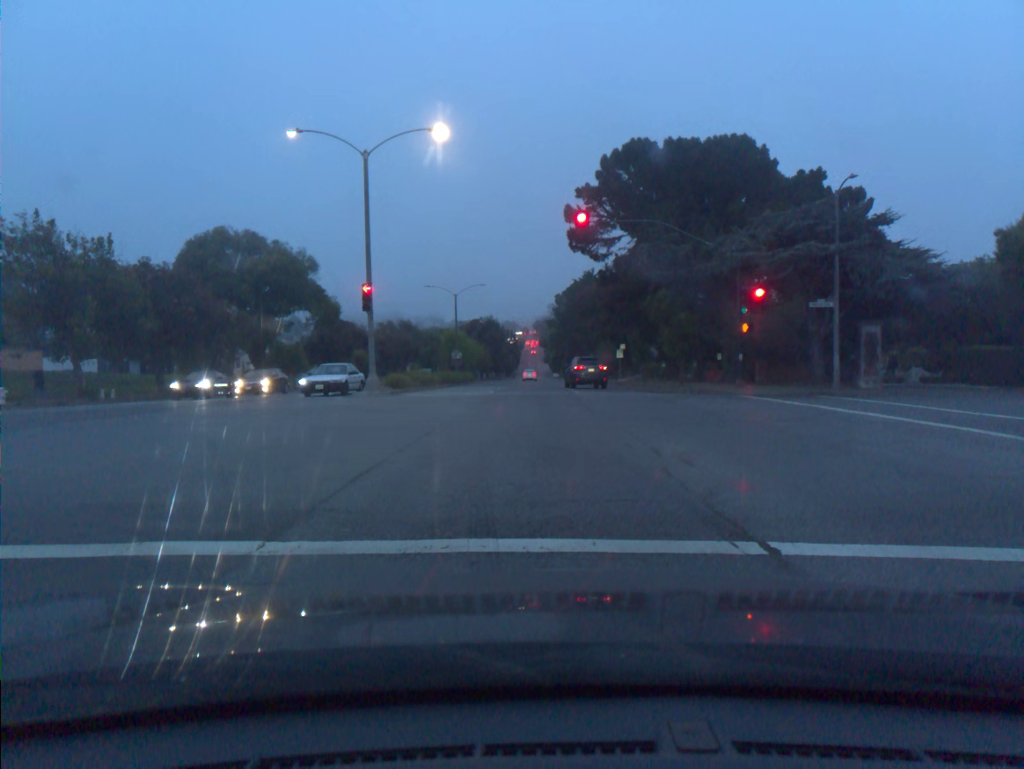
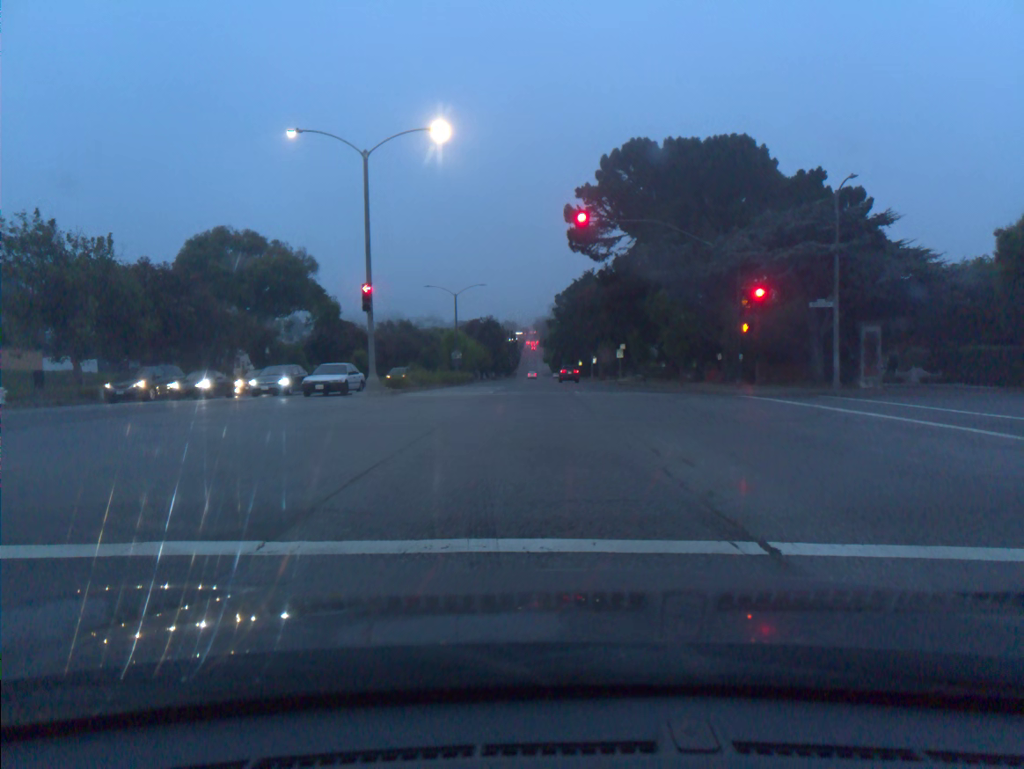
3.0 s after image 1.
(0.0, 0.0) m; 0°
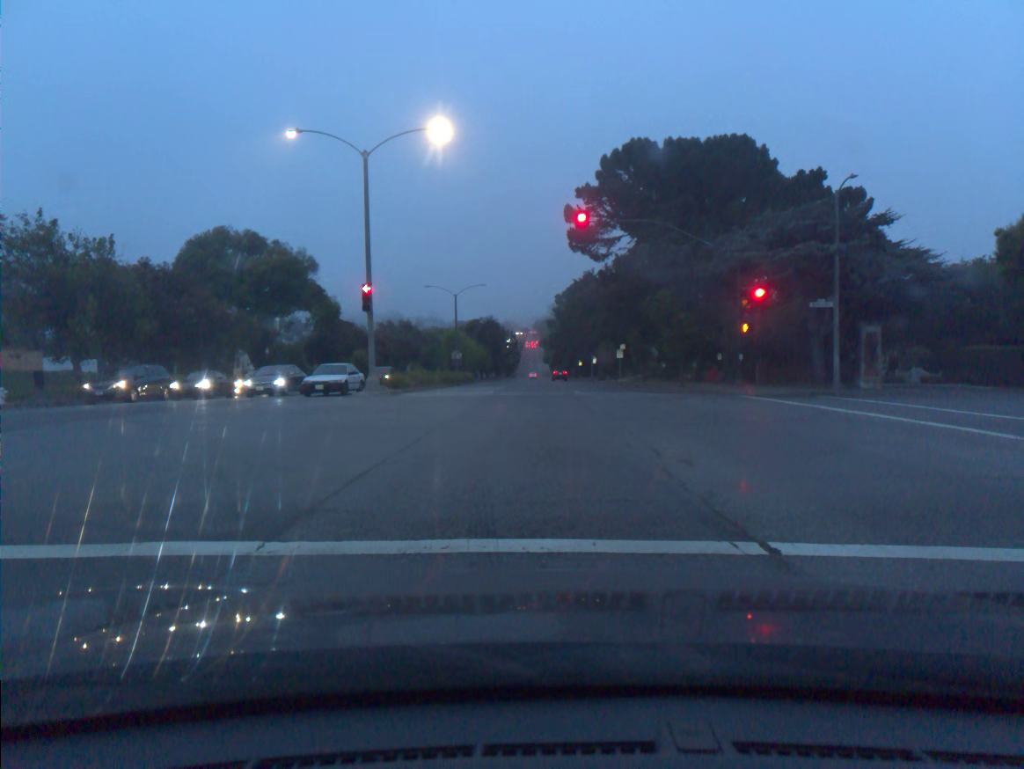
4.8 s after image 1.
(0.0, 0.0) m; 0°
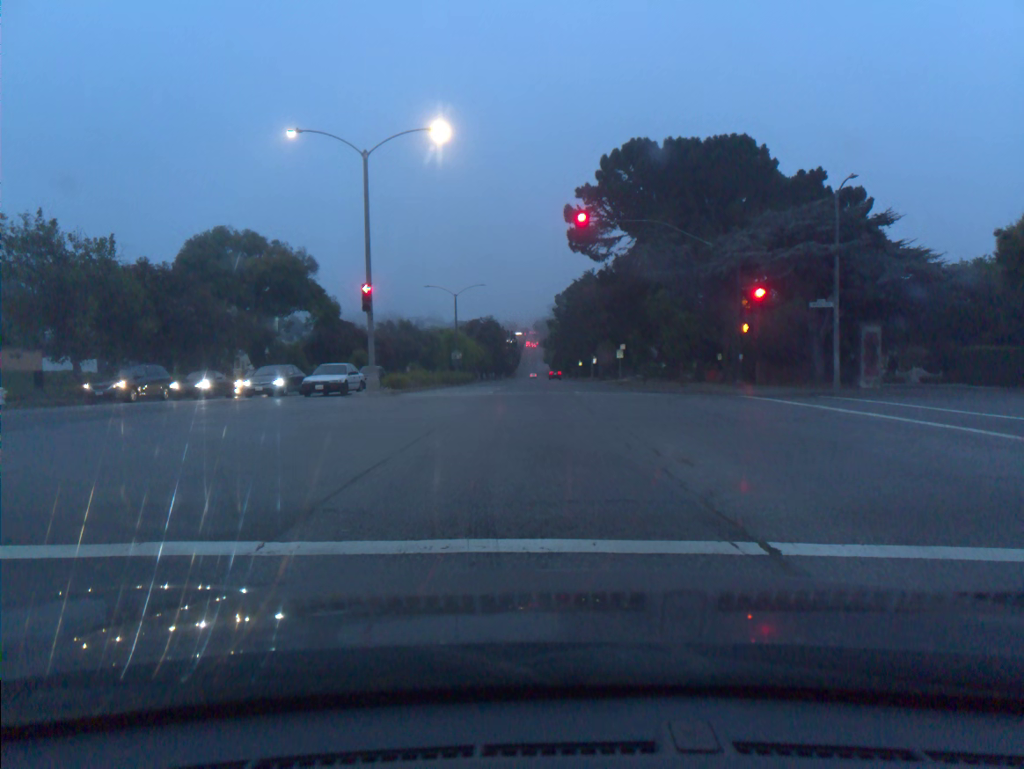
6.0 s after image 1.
(0.0, 0.0) m; 0°
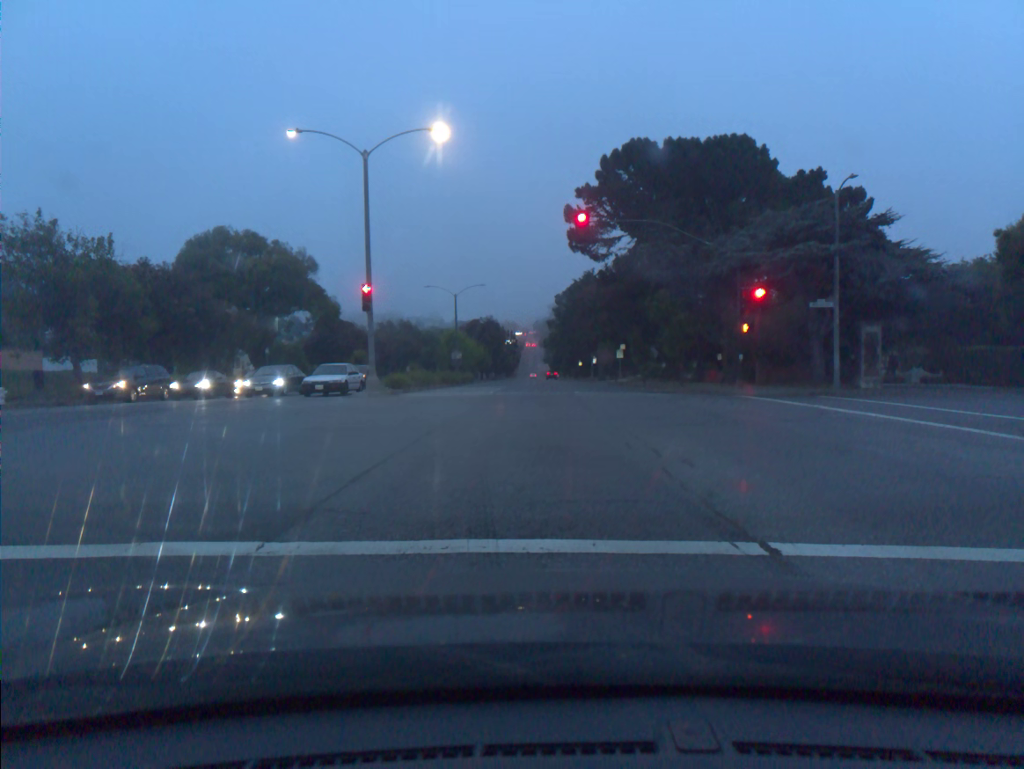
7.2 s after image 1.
(0.0, 0.0) m; 0°
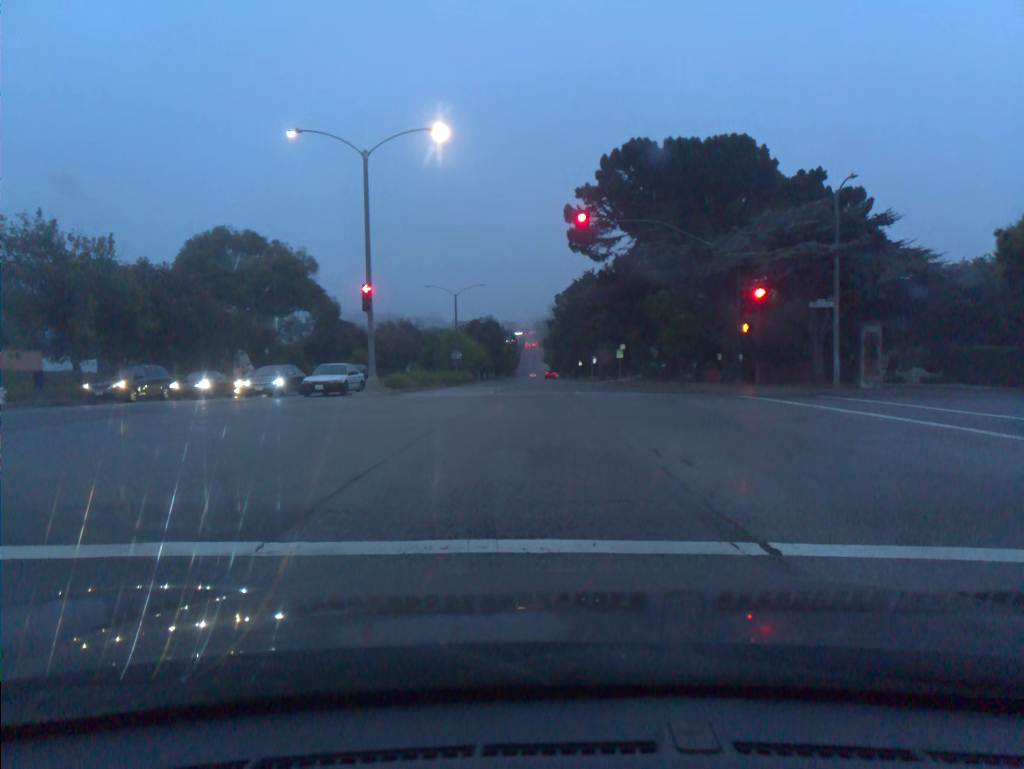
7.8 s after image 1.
(0.0, 0.0) m; 0°
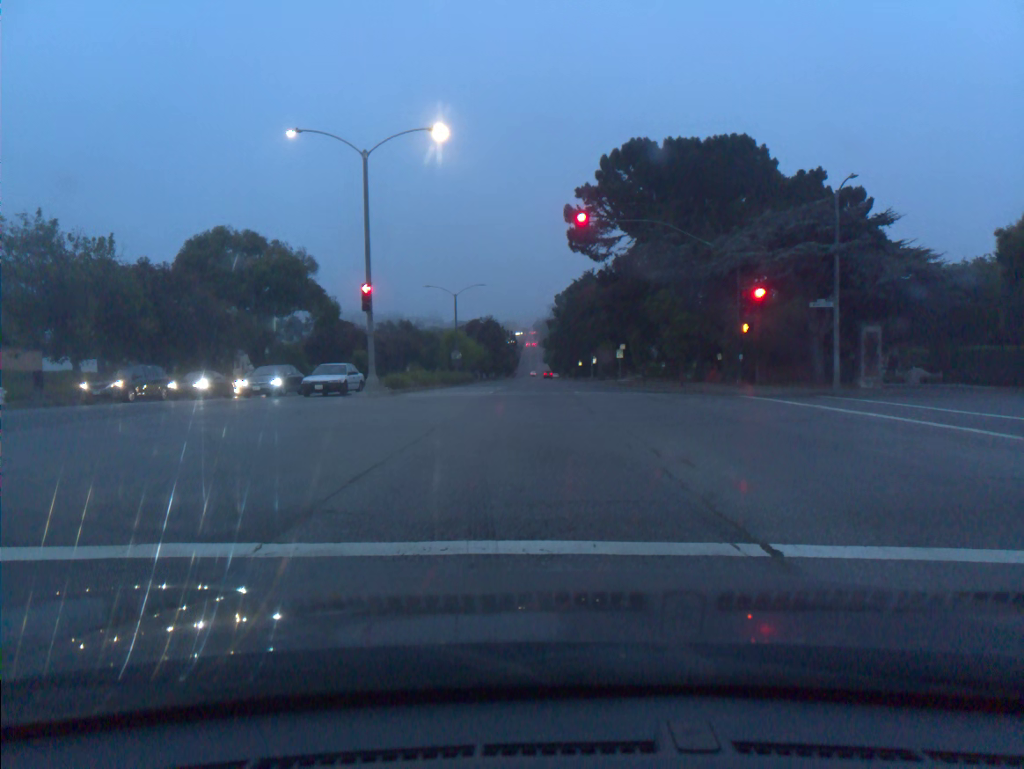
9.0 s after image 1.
(0.0, 0.0) m; 0°
